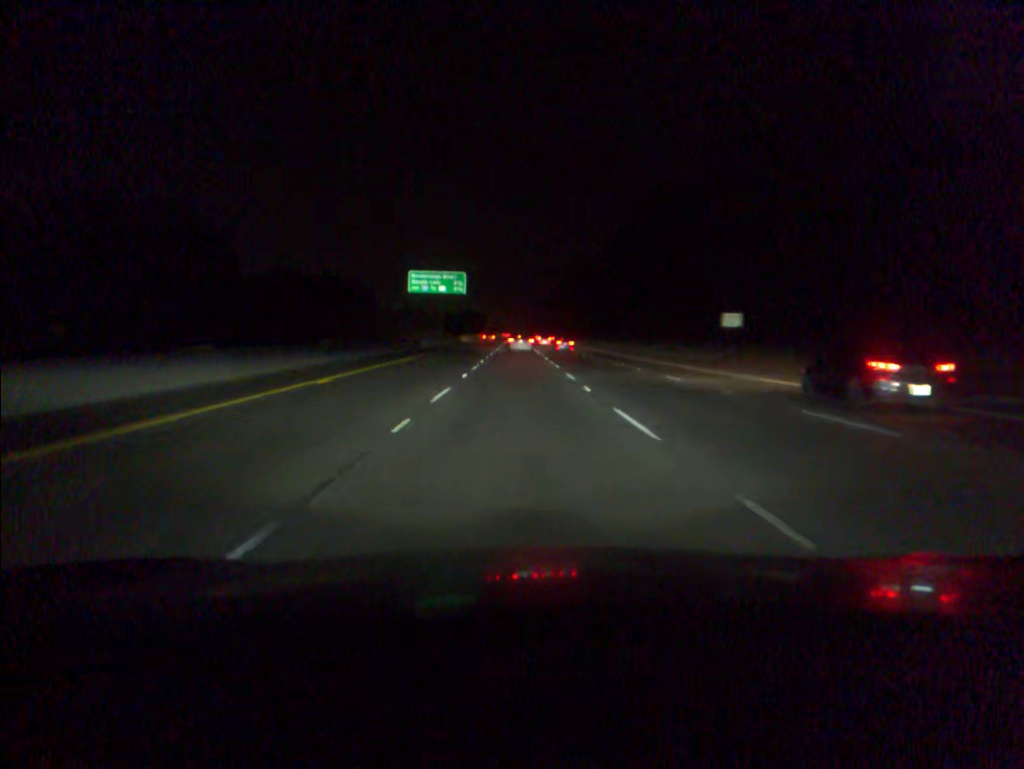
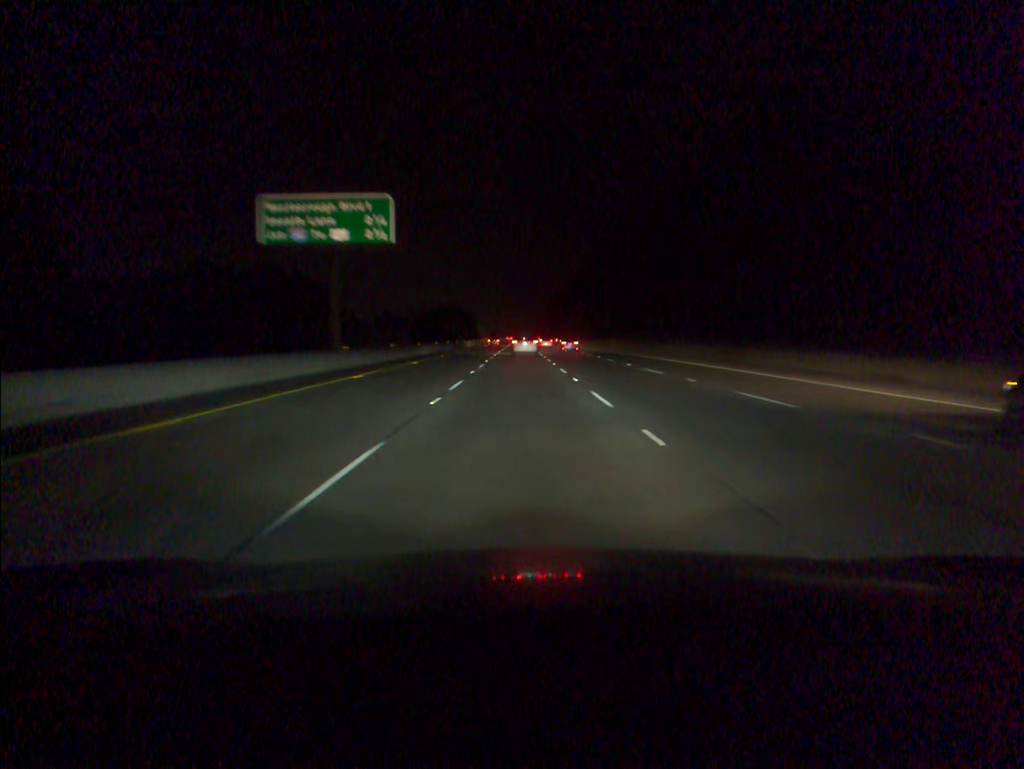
(-0.3, +53.8) m; 0°
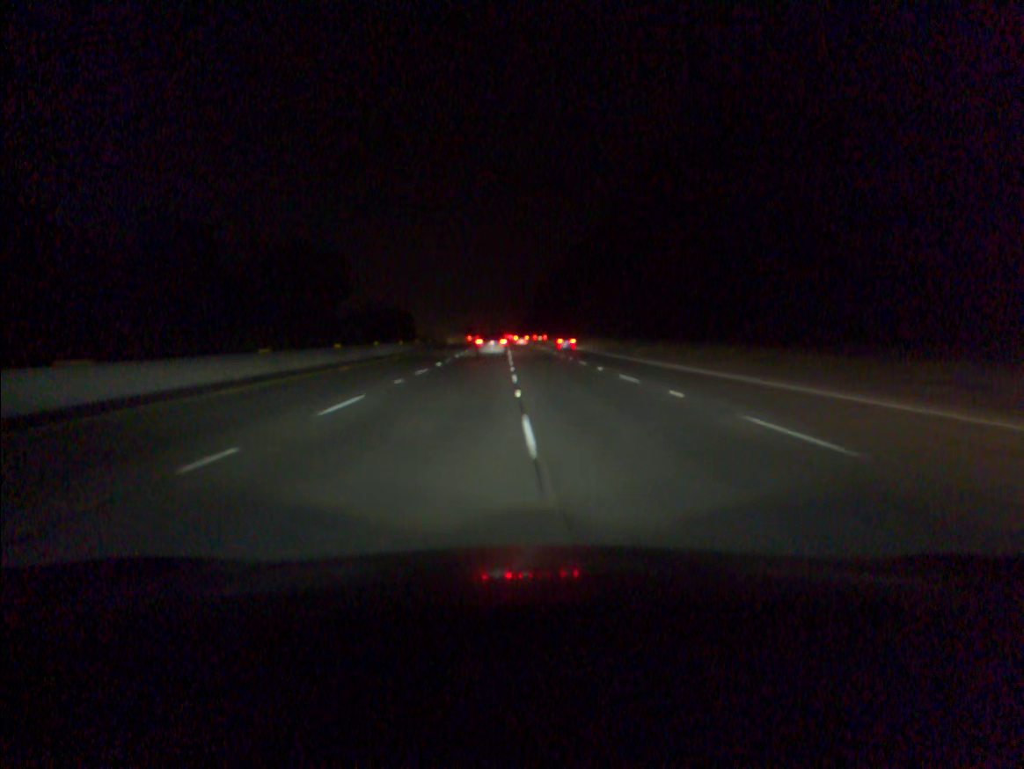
(+1.1, +94.3) m; +1°
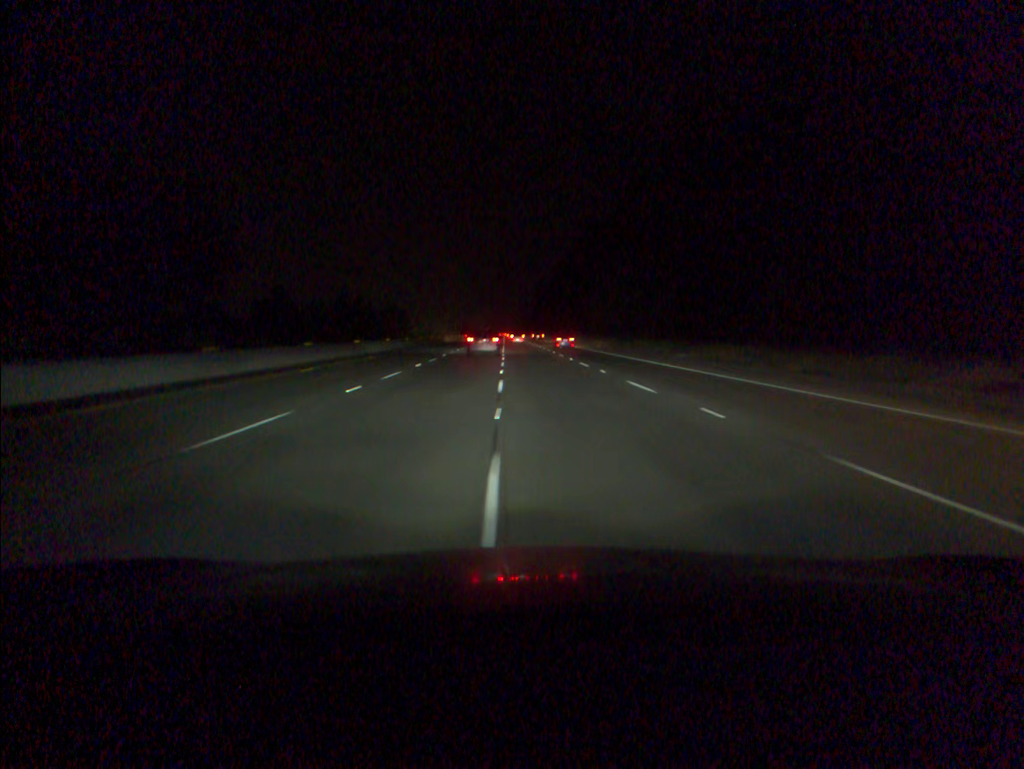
(0.0, +19.3) m; 0°
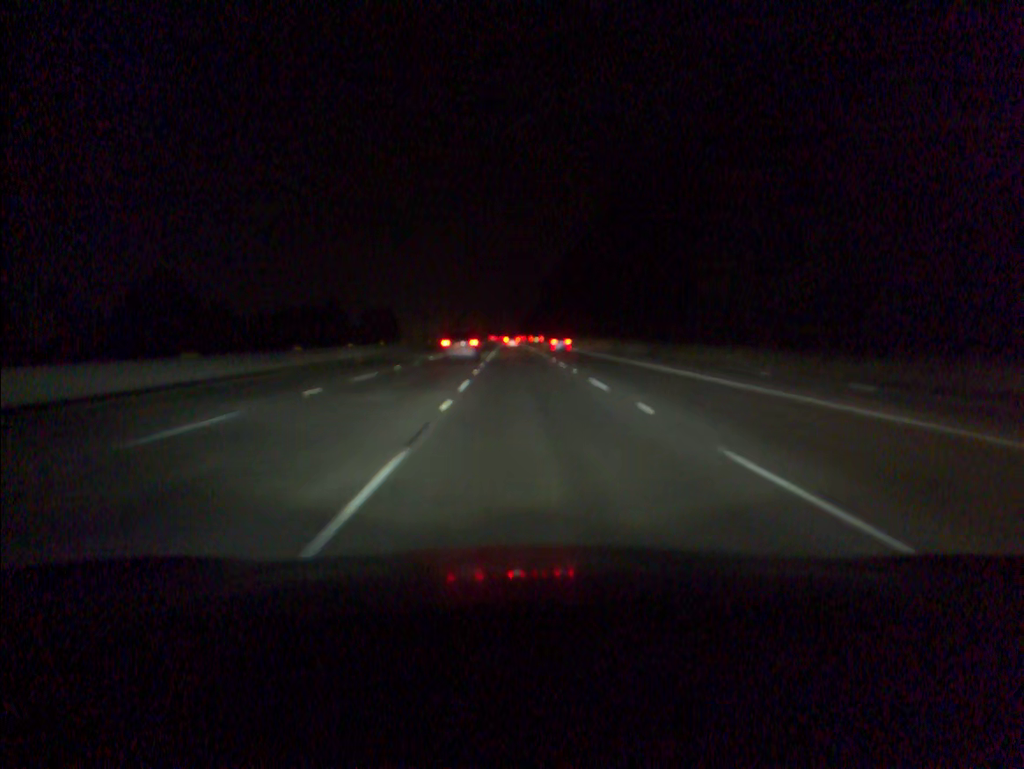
(-0.1, +58.1) m; 0°
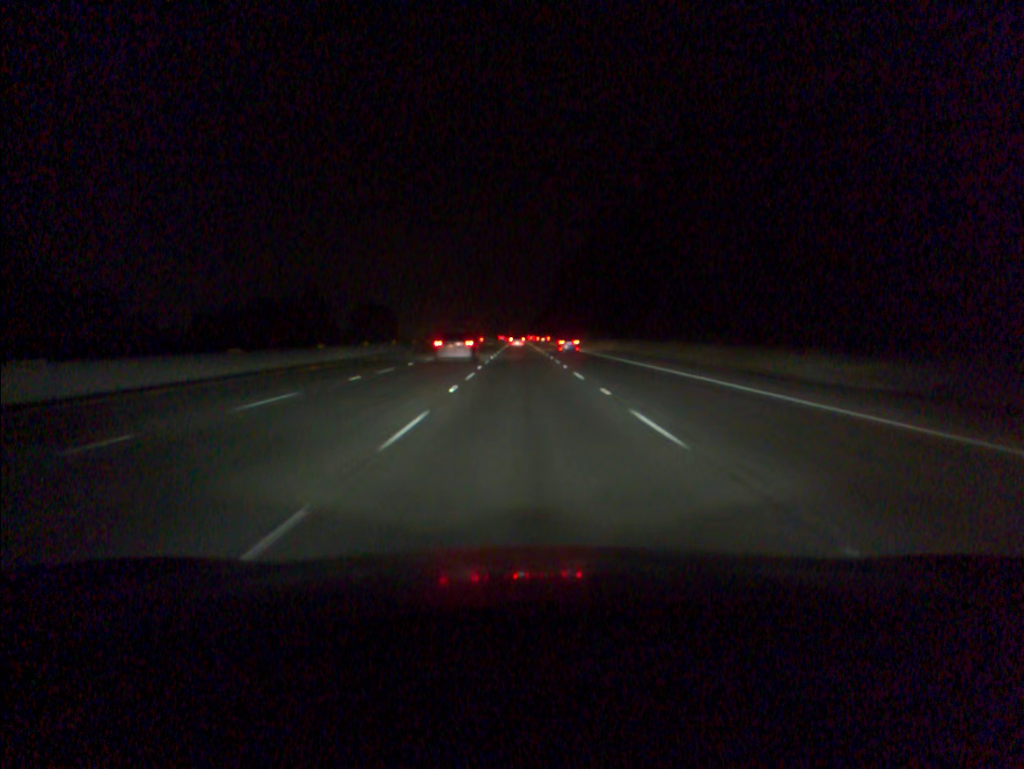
(-0.2, +38.9) m; -1°
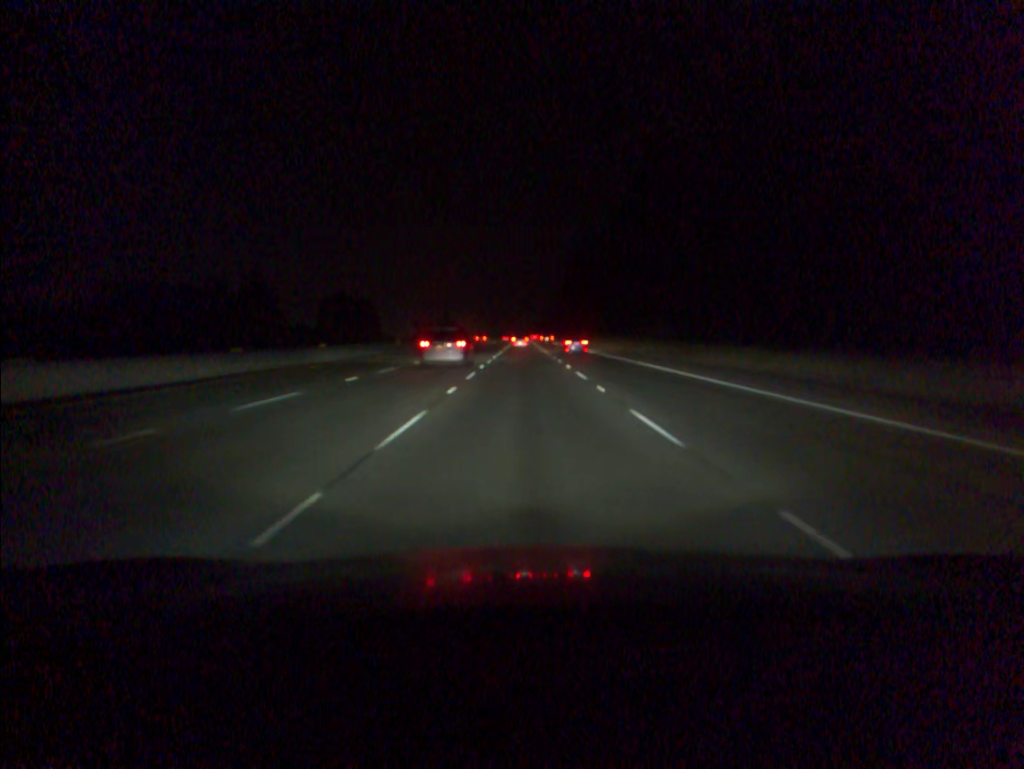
(-0.2, +58.6) m; 0°
